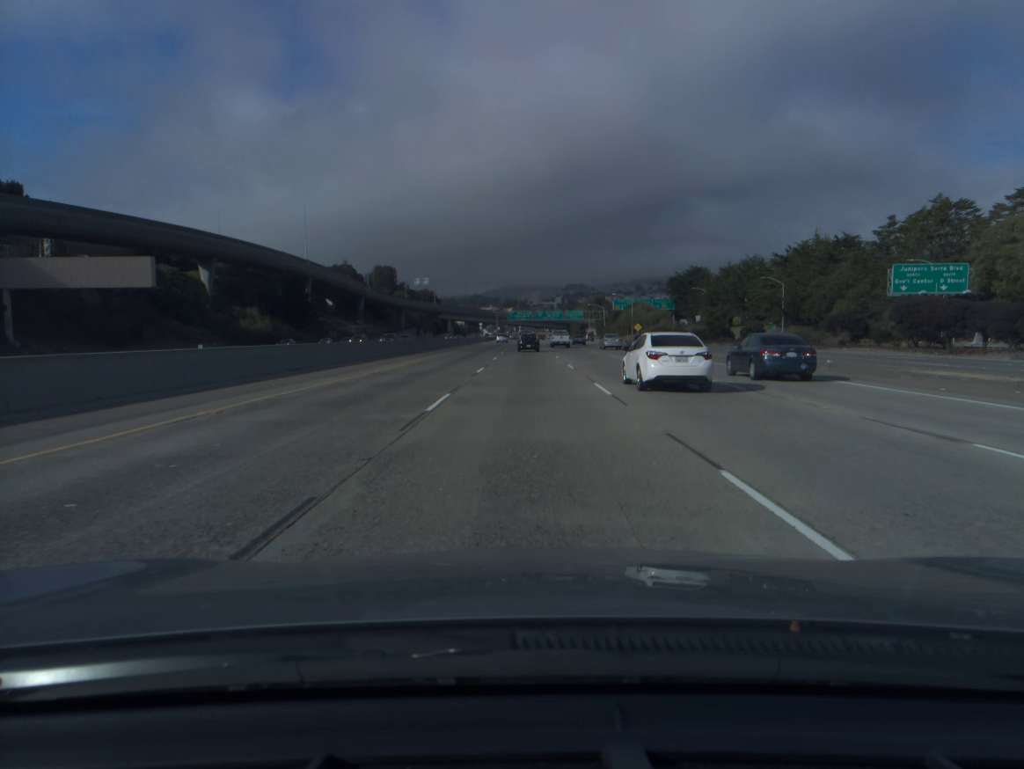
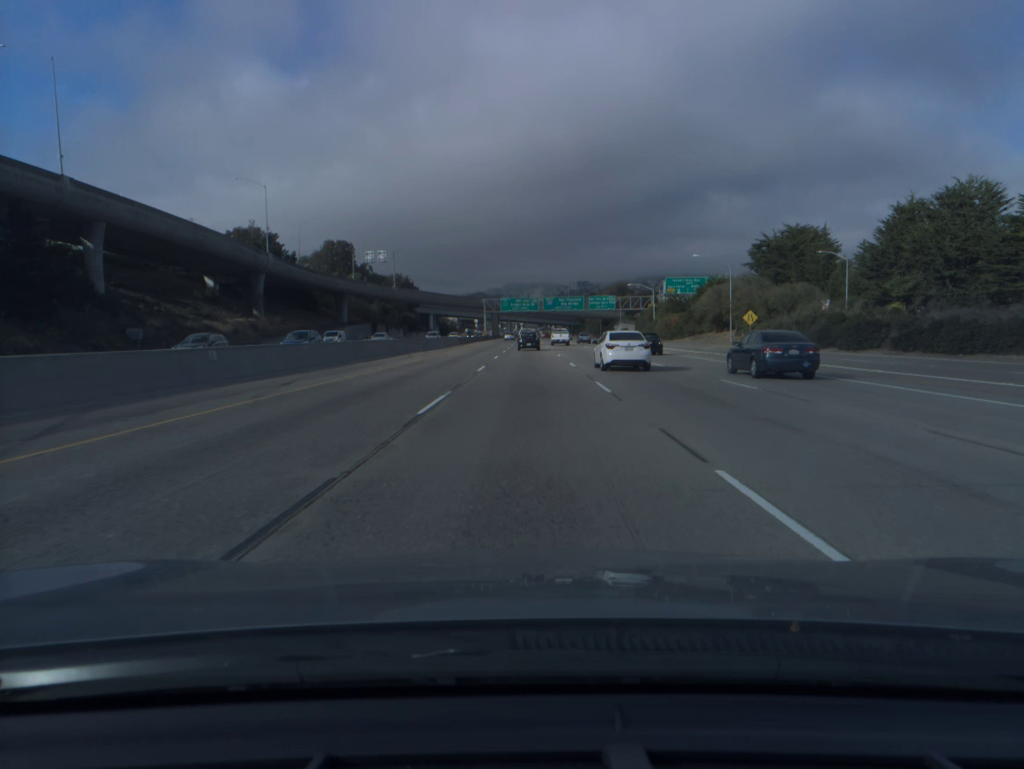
(0.0, +85.8) m; 0°
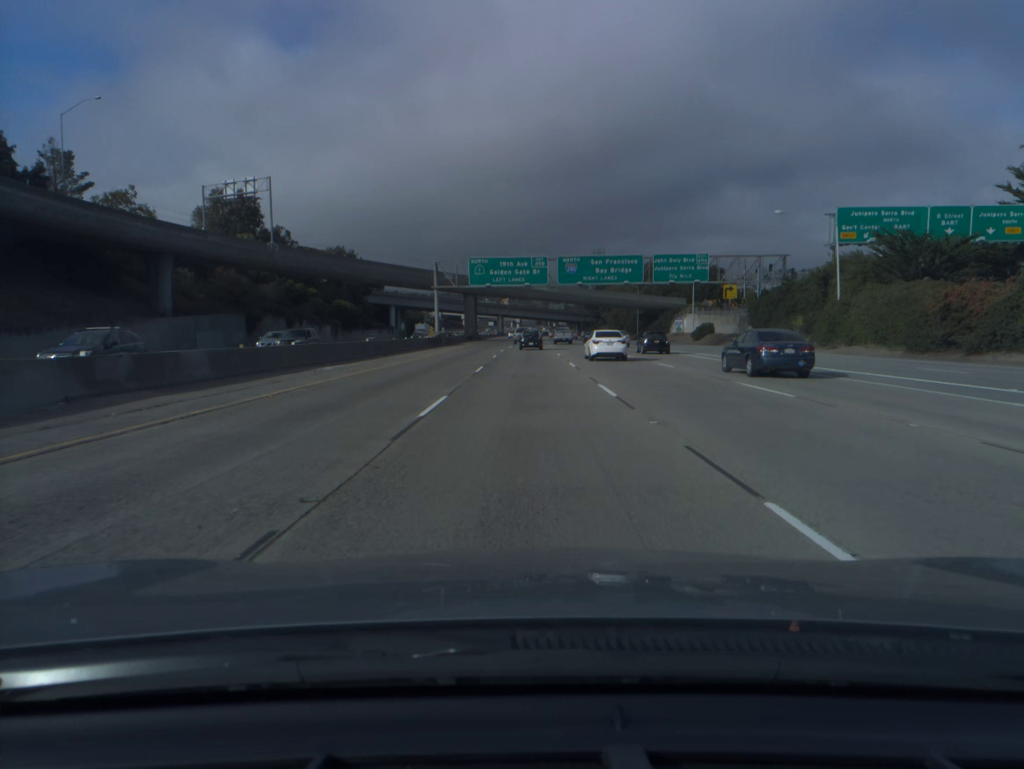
(+0.1, +86.6) m; 0°
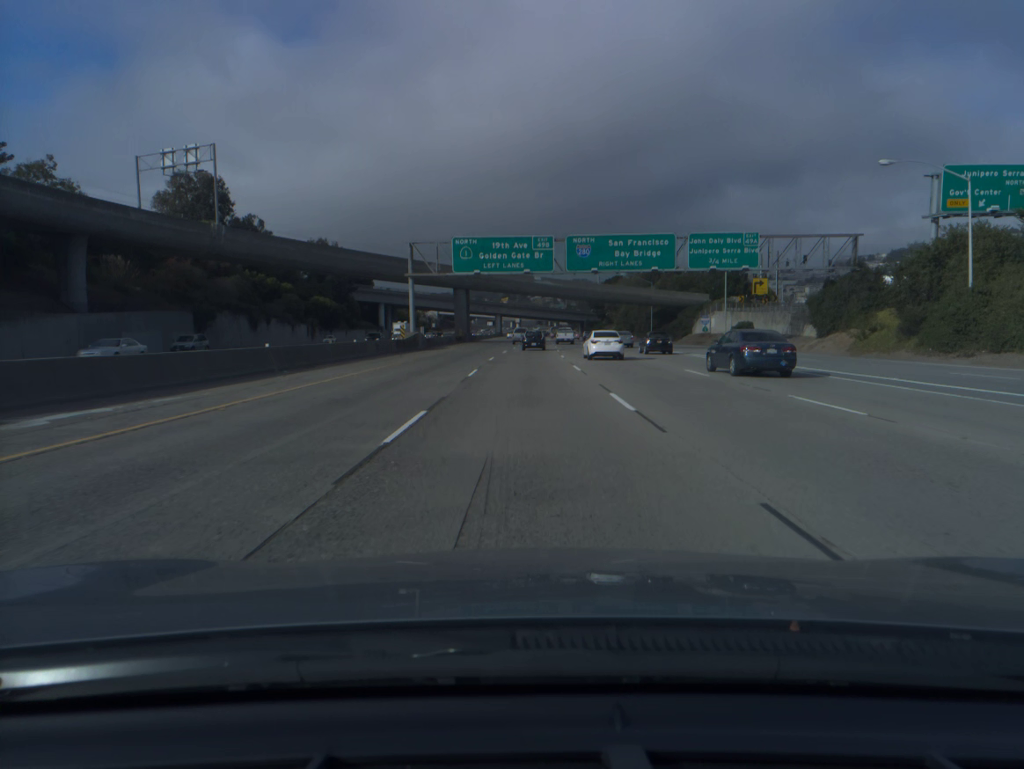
(0.0, +17.3) m; 0°
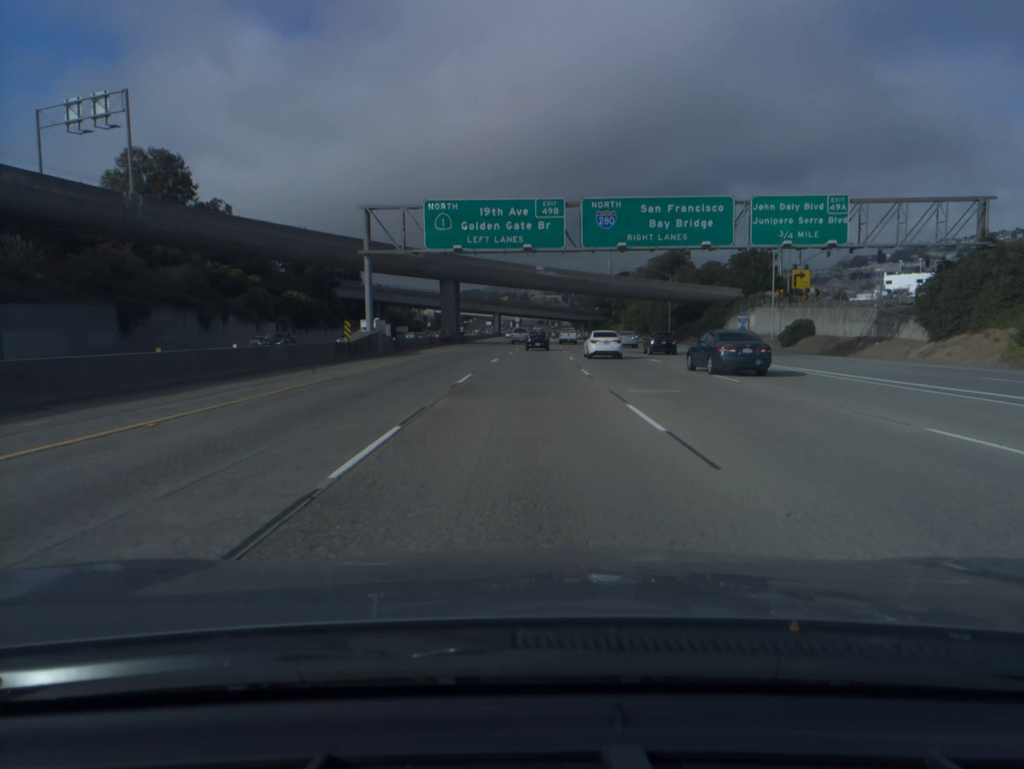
(0.0, +17.2) m; 0°
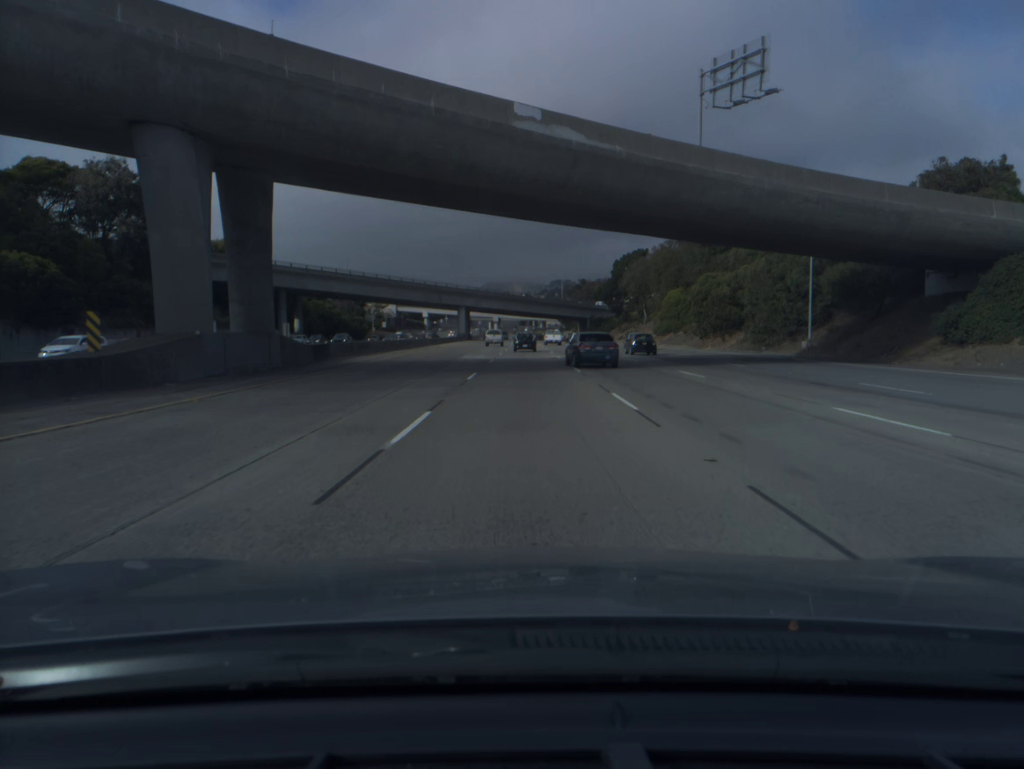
(+0.9, +68.2) m; +1°
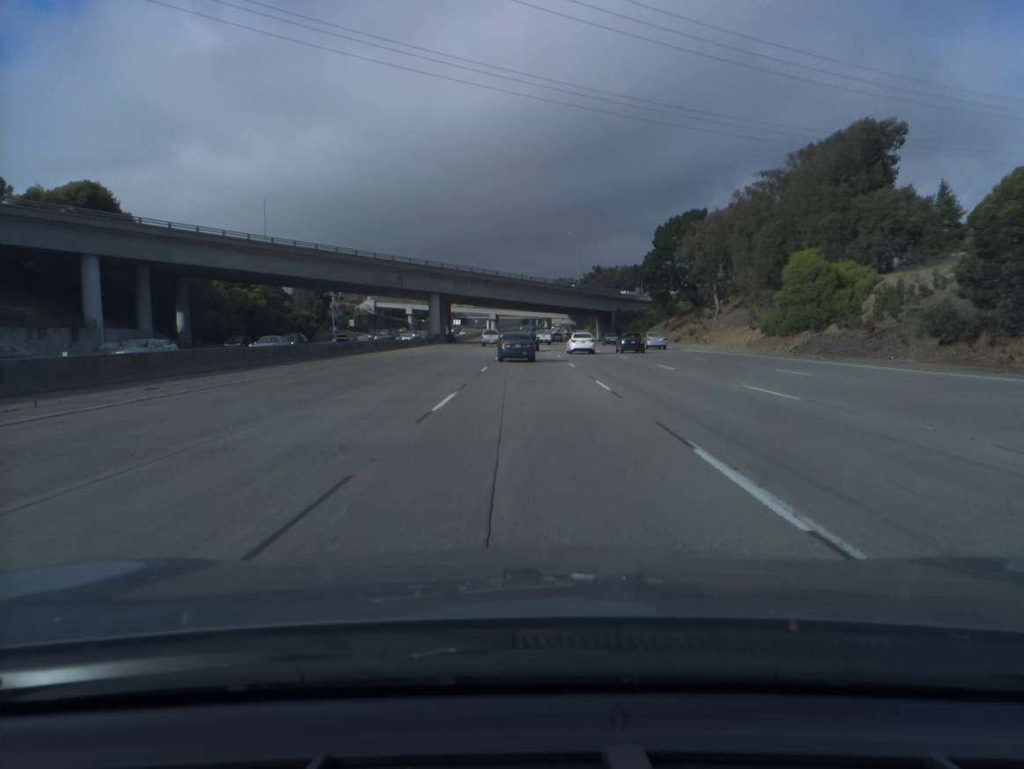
(+0.1, +51.8) m; 0°
